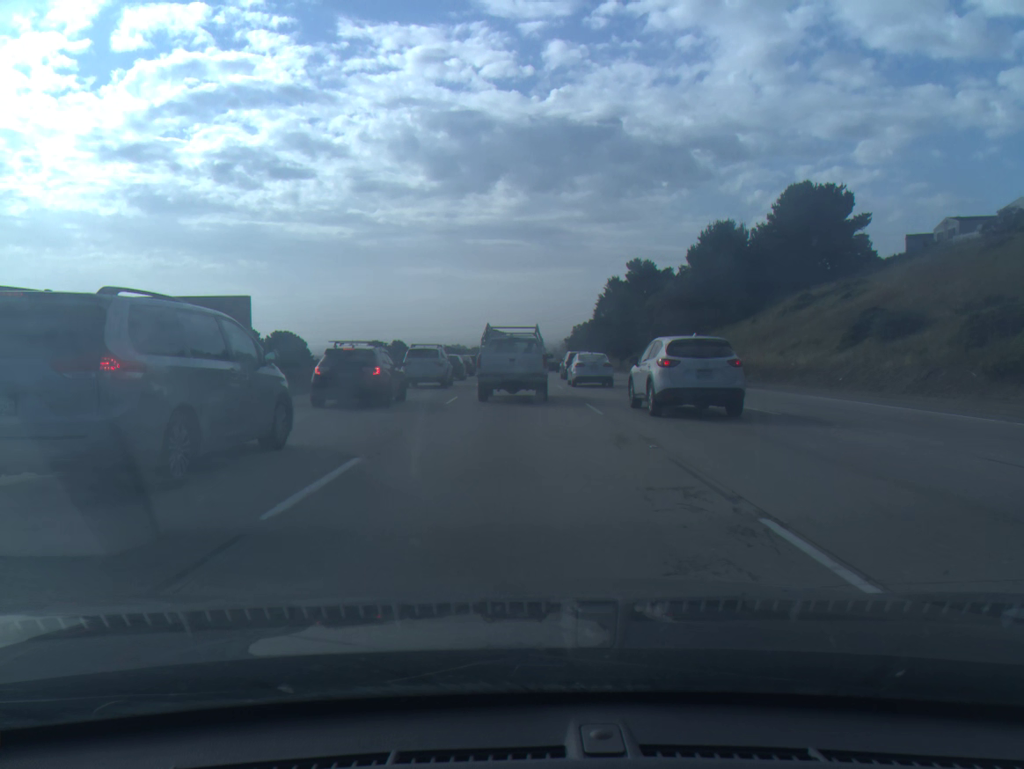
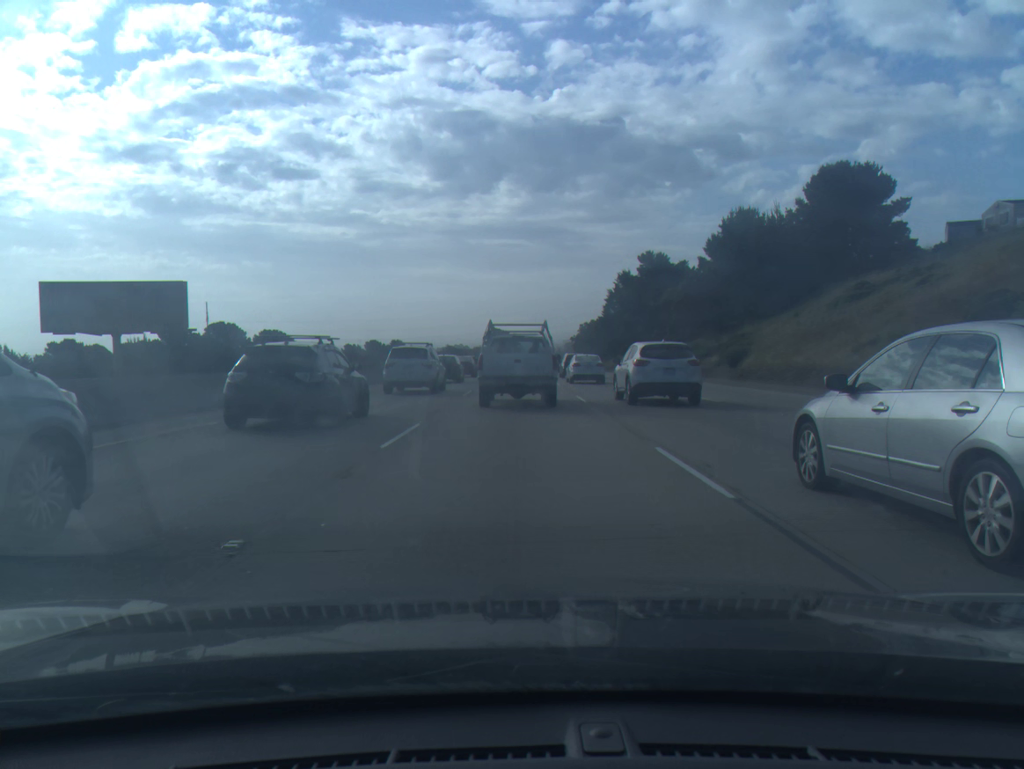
(0.0, +10.0) m; 0°
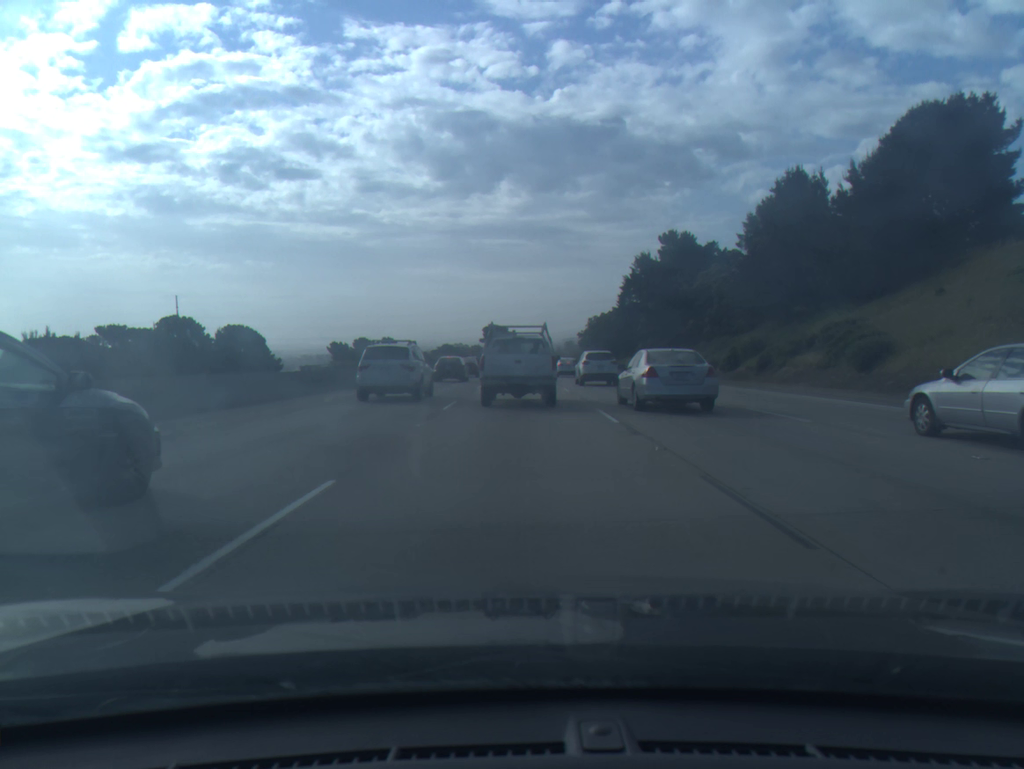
(0.0, +21.3) m; 0°
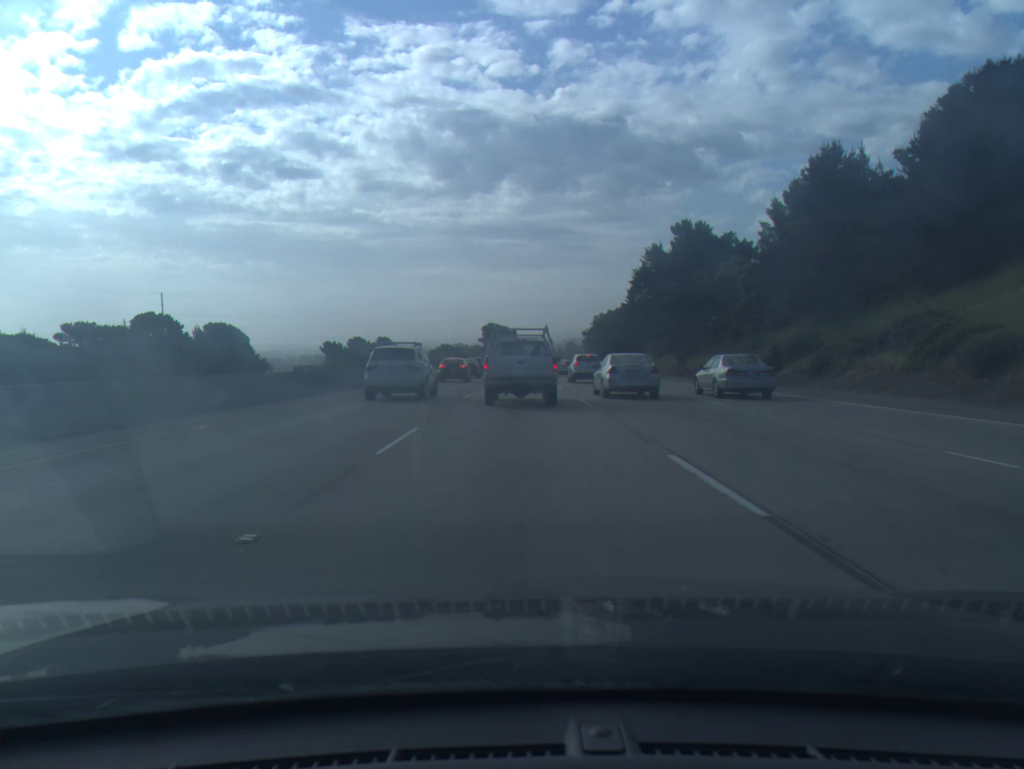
(0.0, +8.6) m; 0°
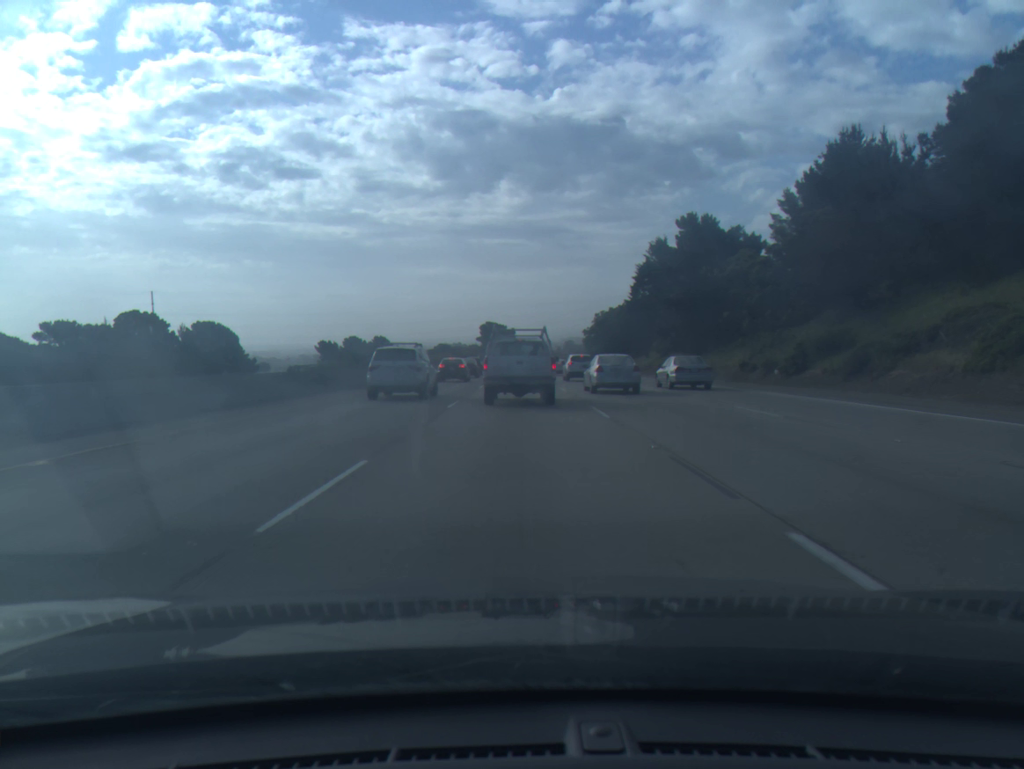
(0.0, +4.4) m; 0°
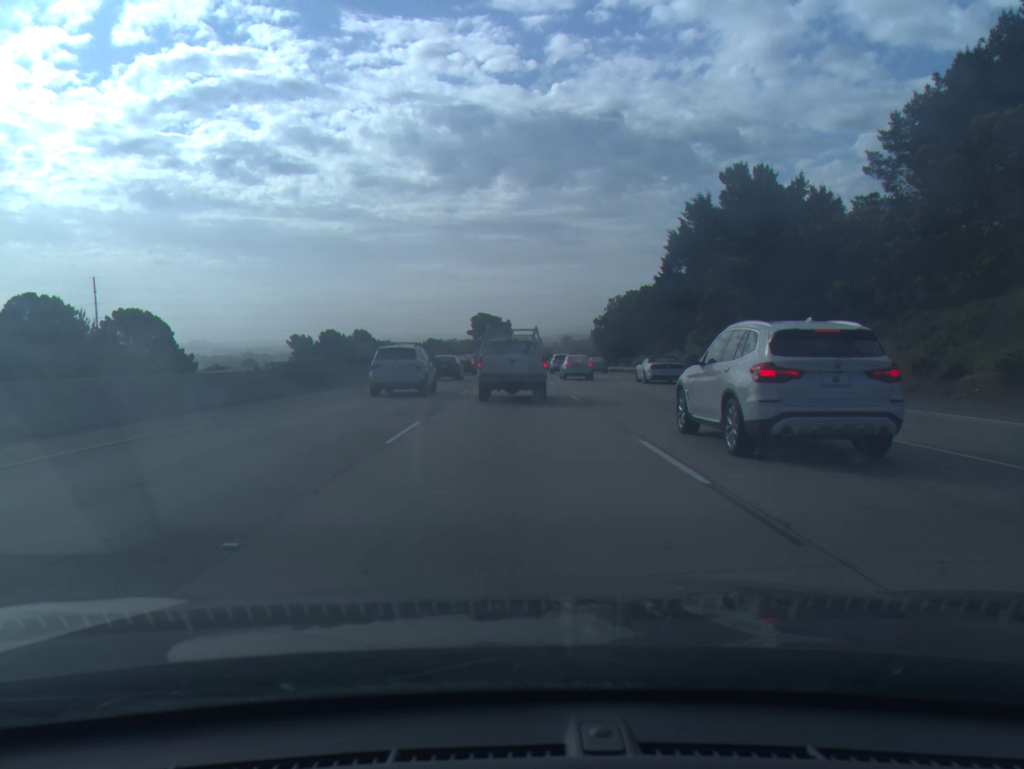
(0.0, +23.3) m; 0°
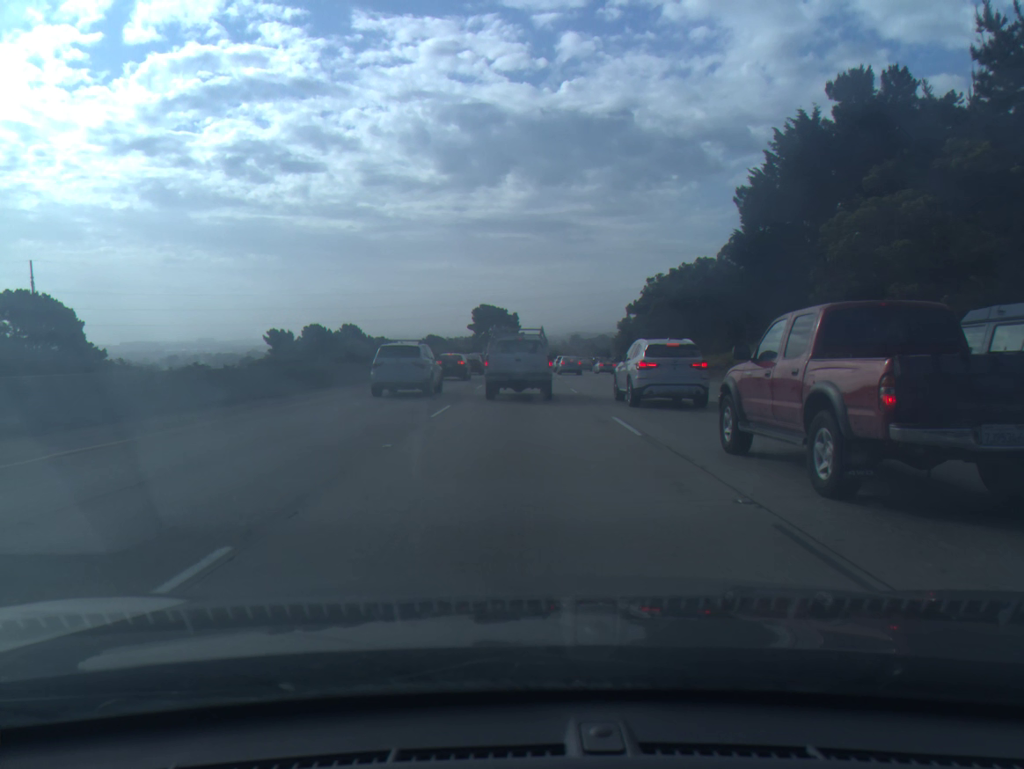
(-0.2, +24.6) m; -1°
